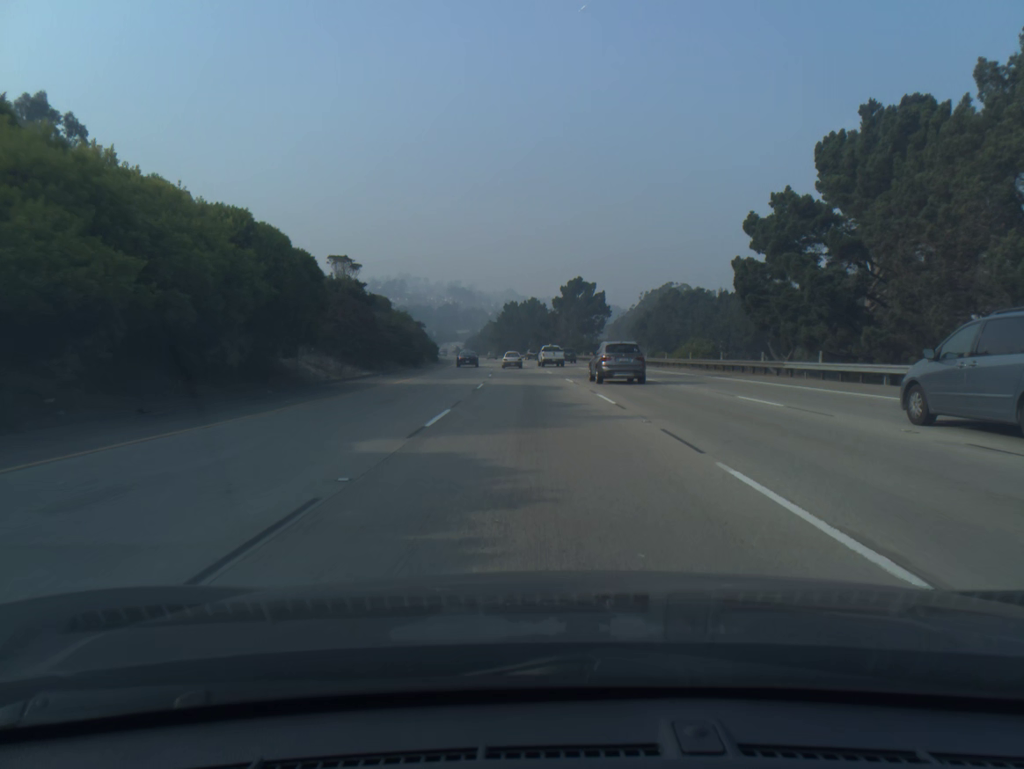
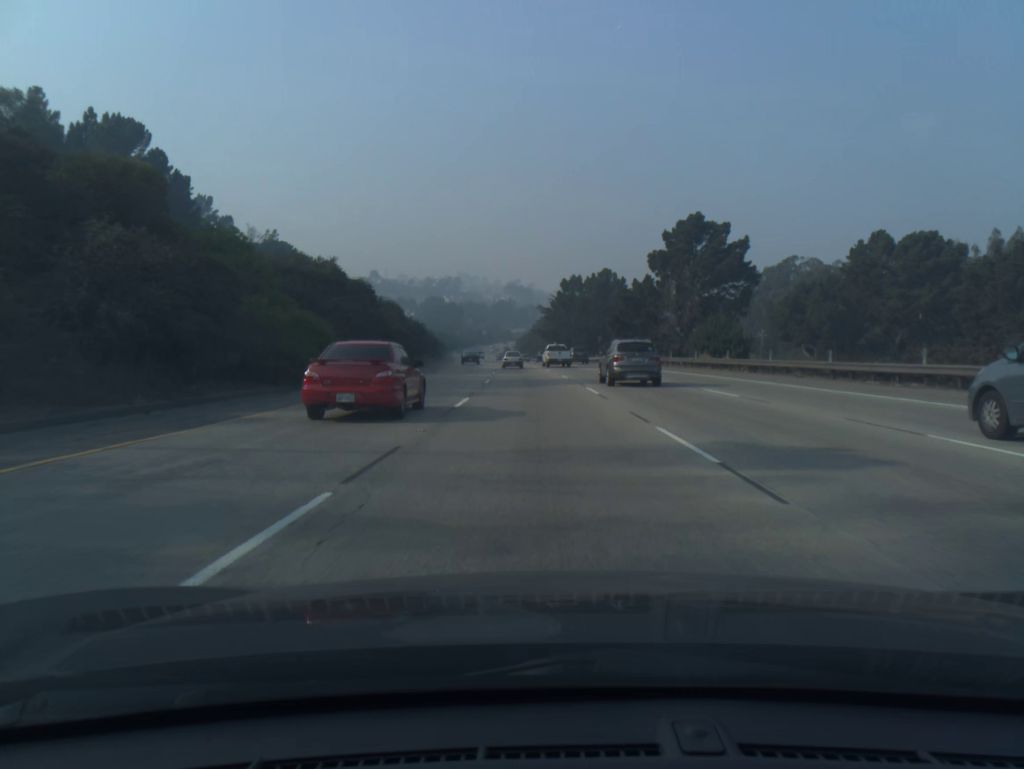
(-2.6, +68.6) m; -4°
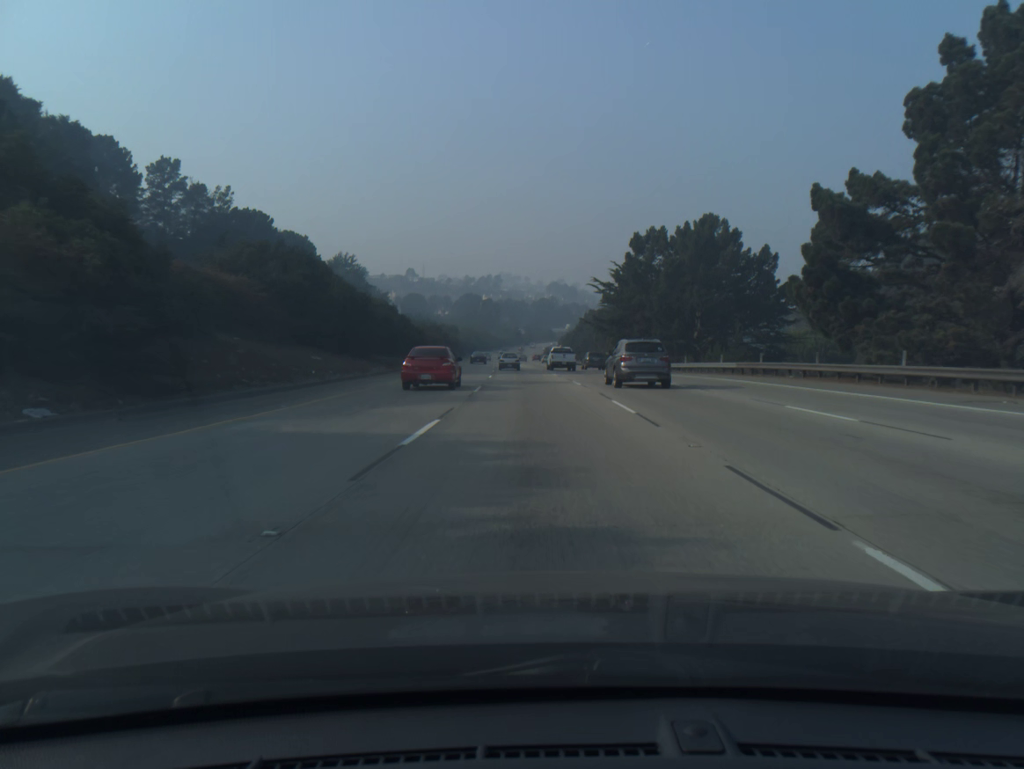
(-1.4, +51.3) m; -3°
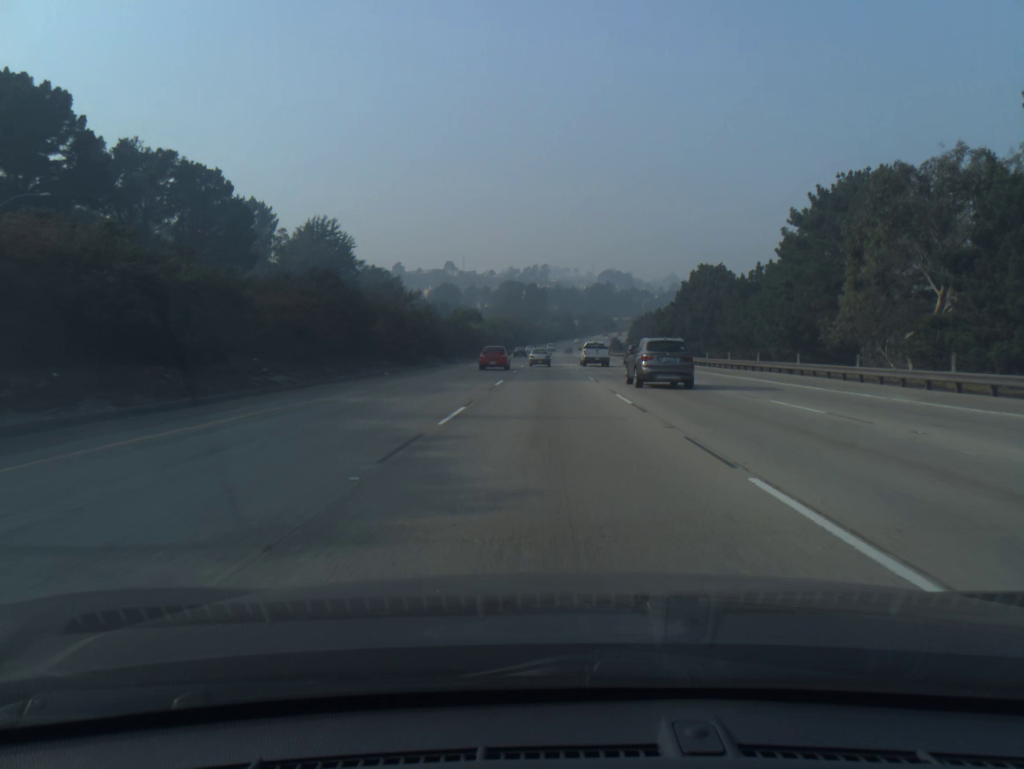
(-3.3, +84.8) m; -4°
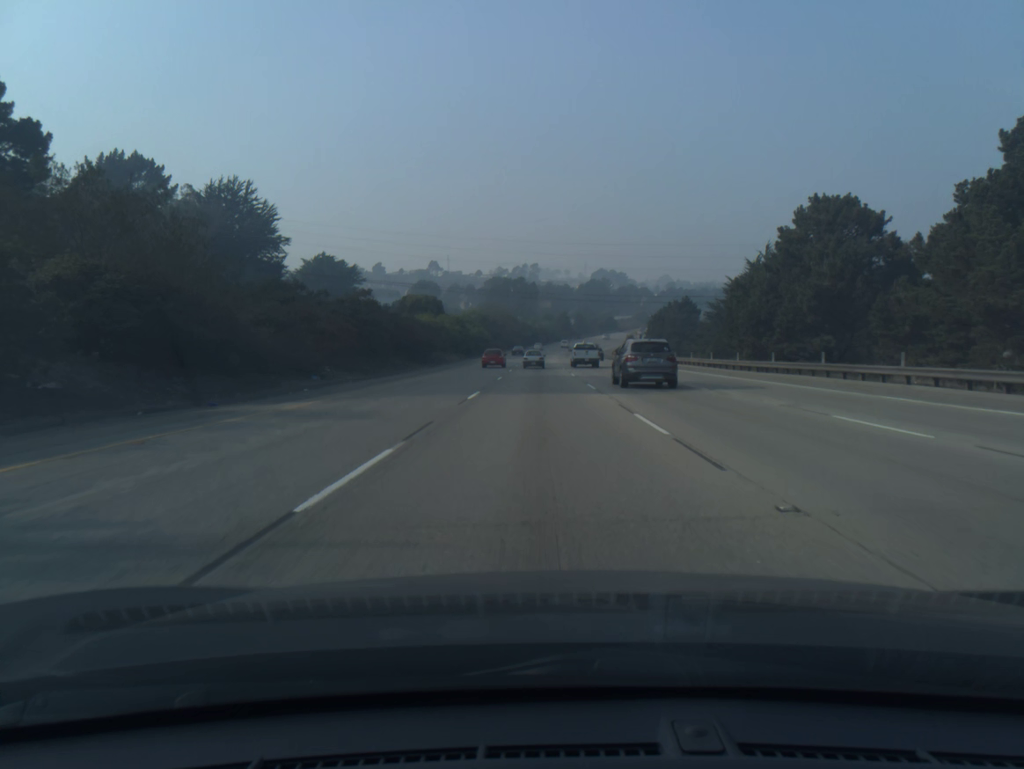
(+0.3, +50.6) m; +1°
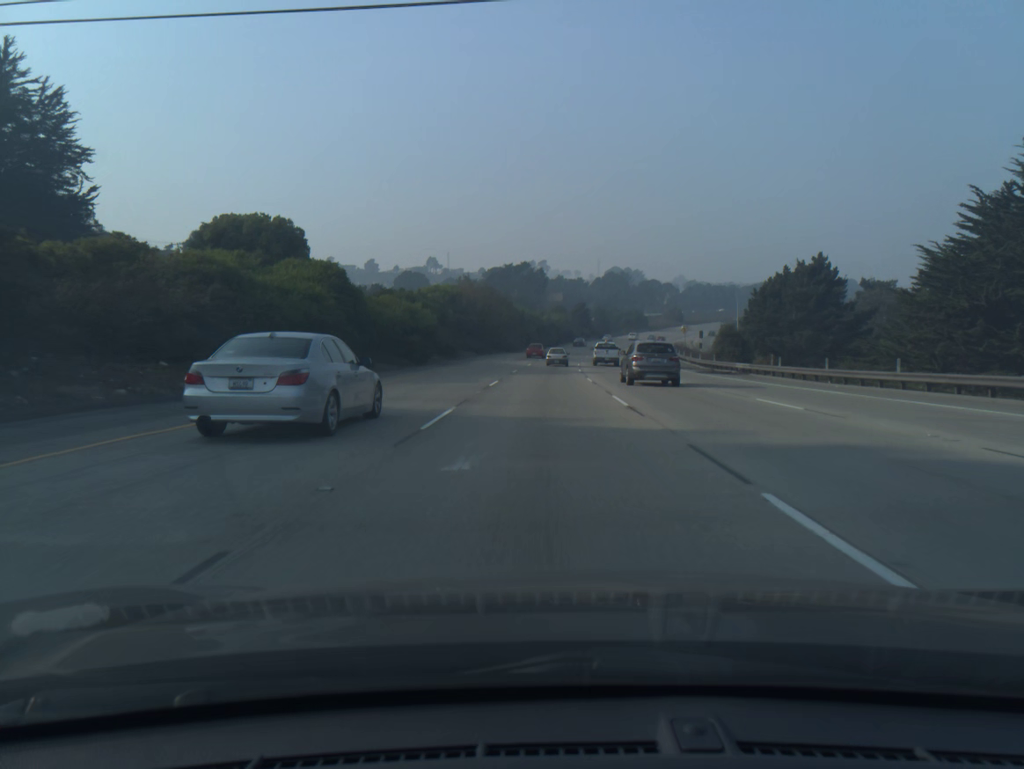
(-0.3, +67.0) m; -1°
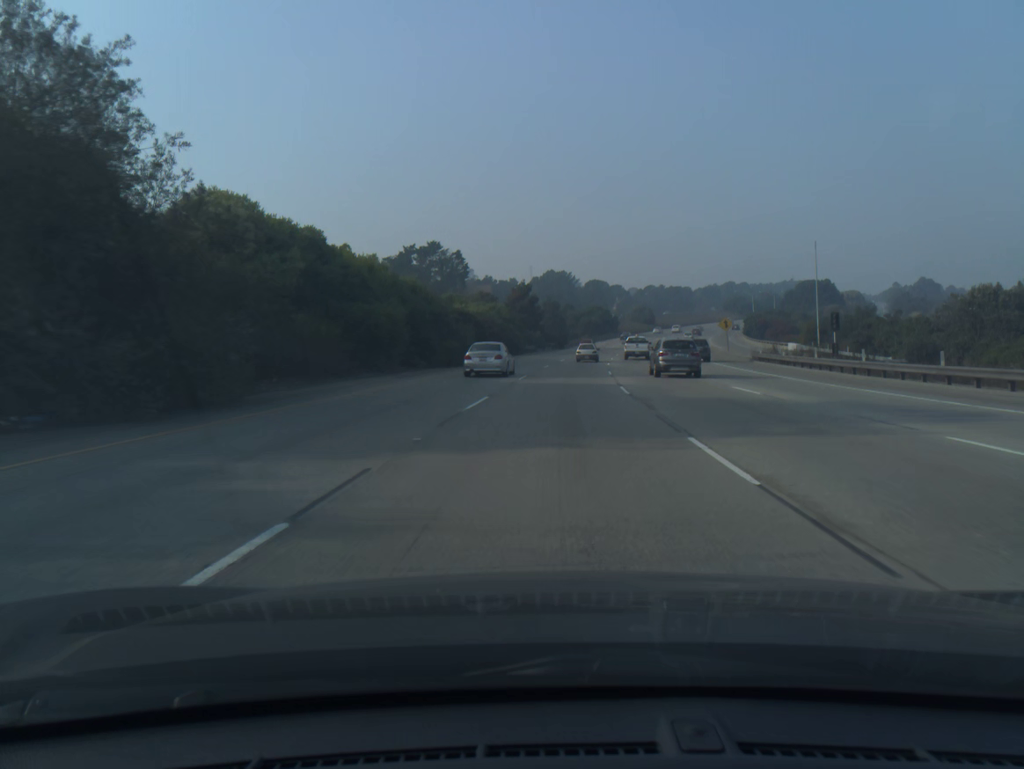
(+2.4, +82.9) m; +5°
